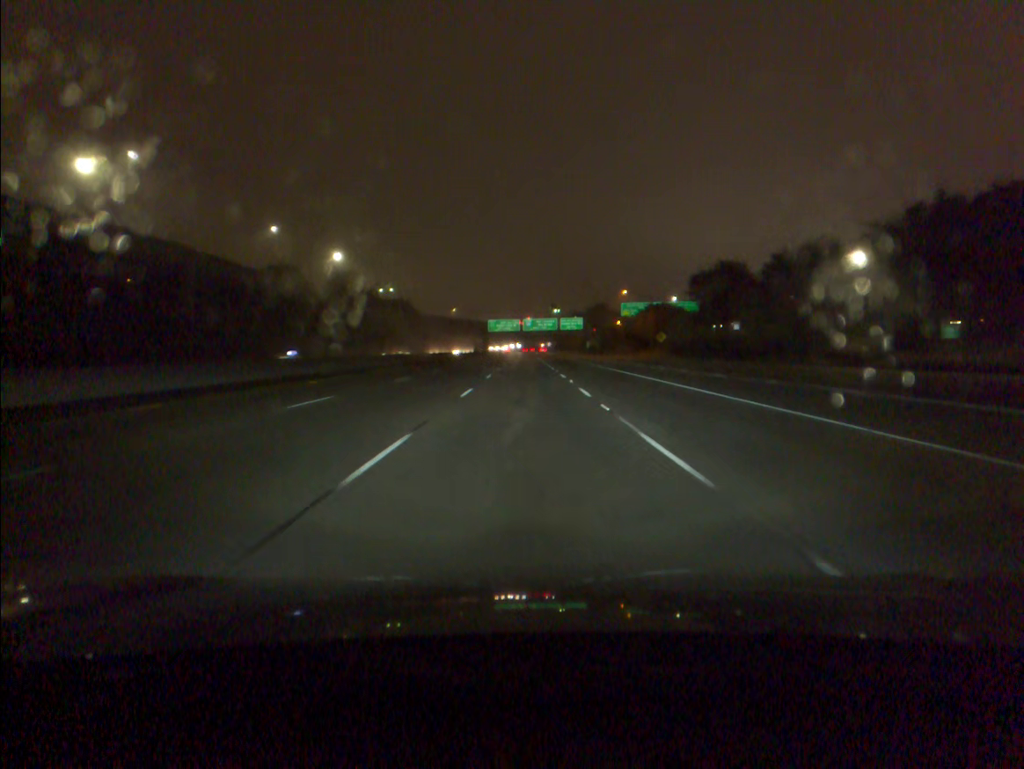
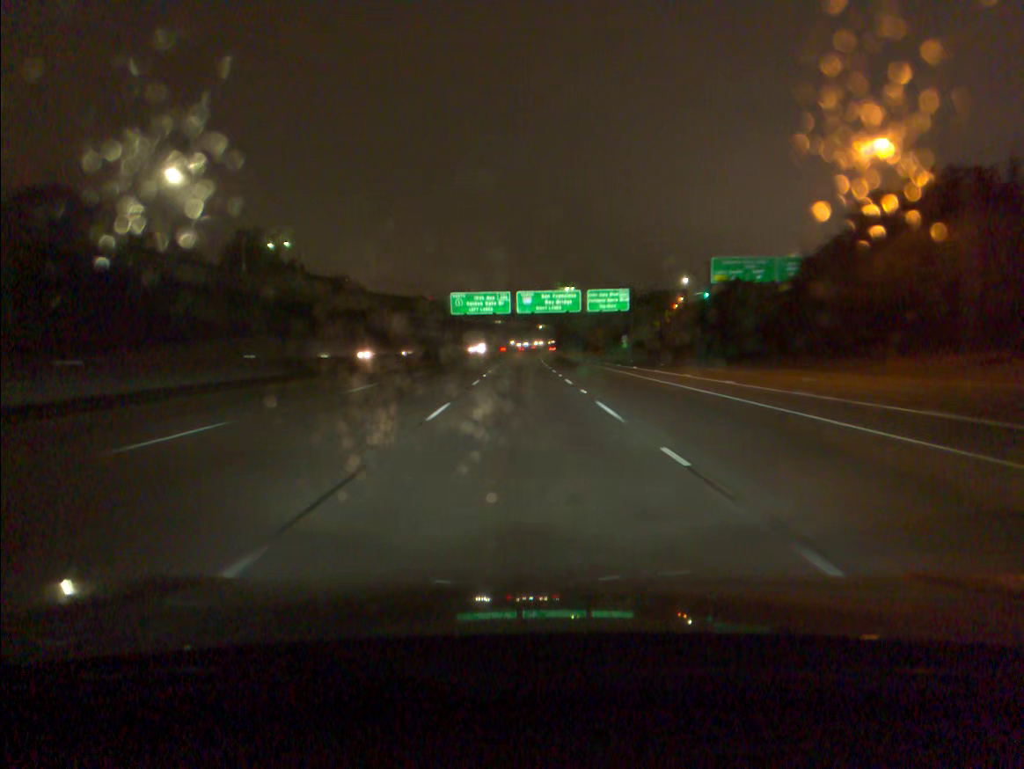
(+0.3, +92.6) m; 0°
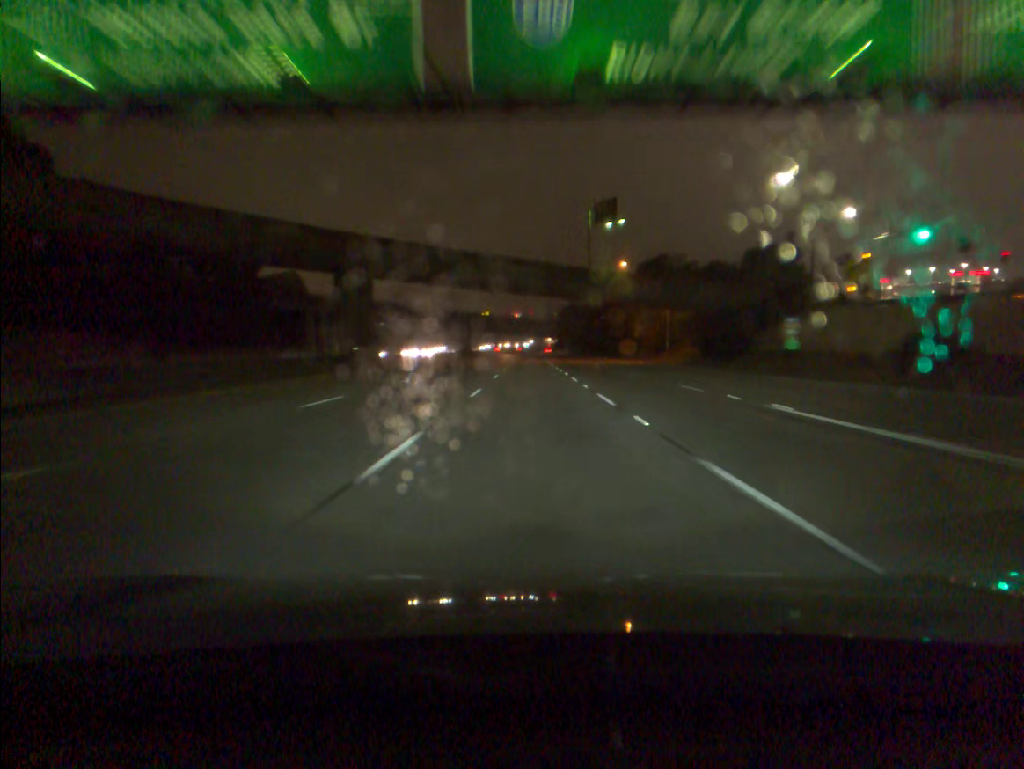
(+0.1, +92.0) m; +1°
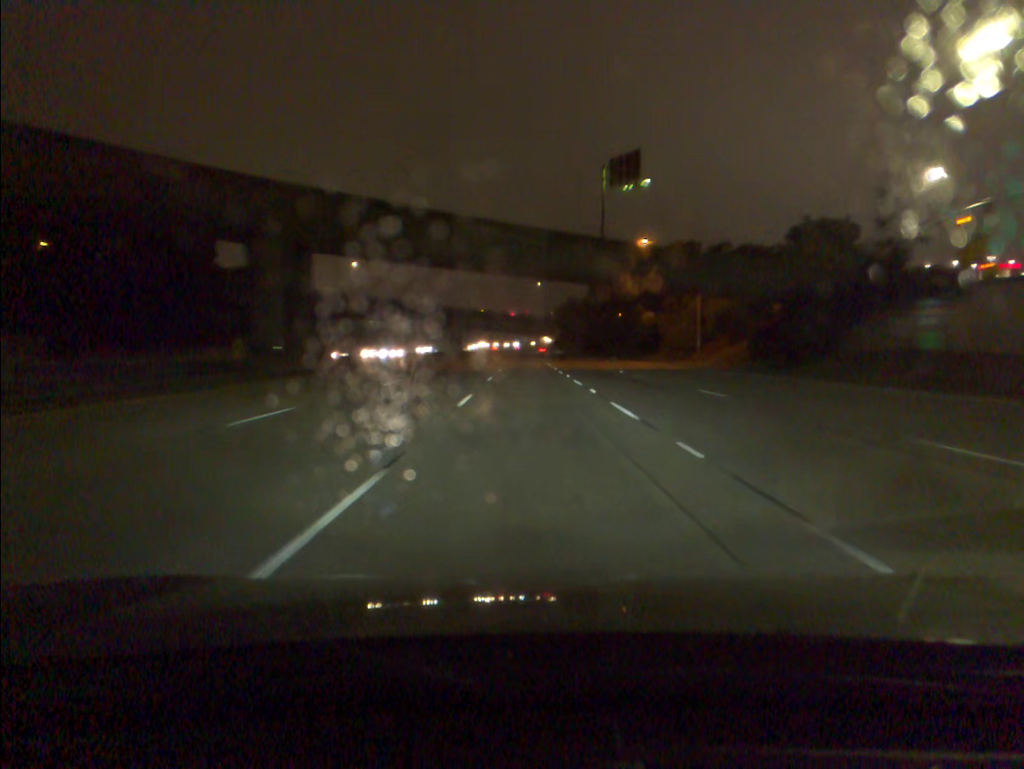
(+0.1, +18.5) m; 0°
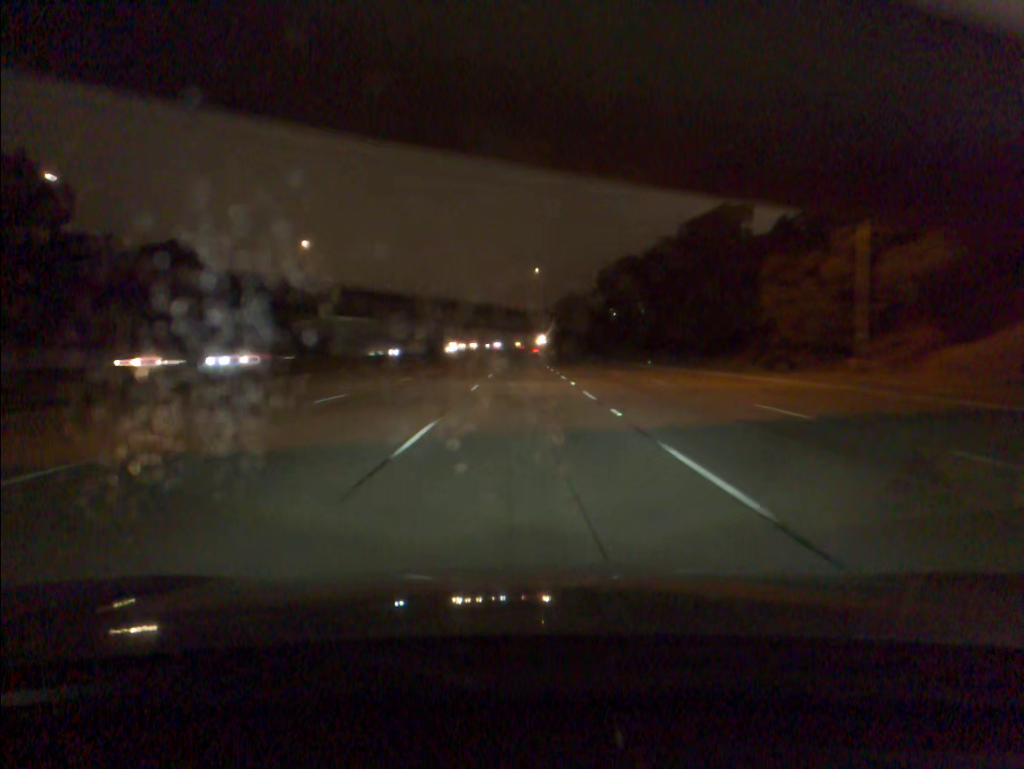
(+0.2, +37.0) m; 0°
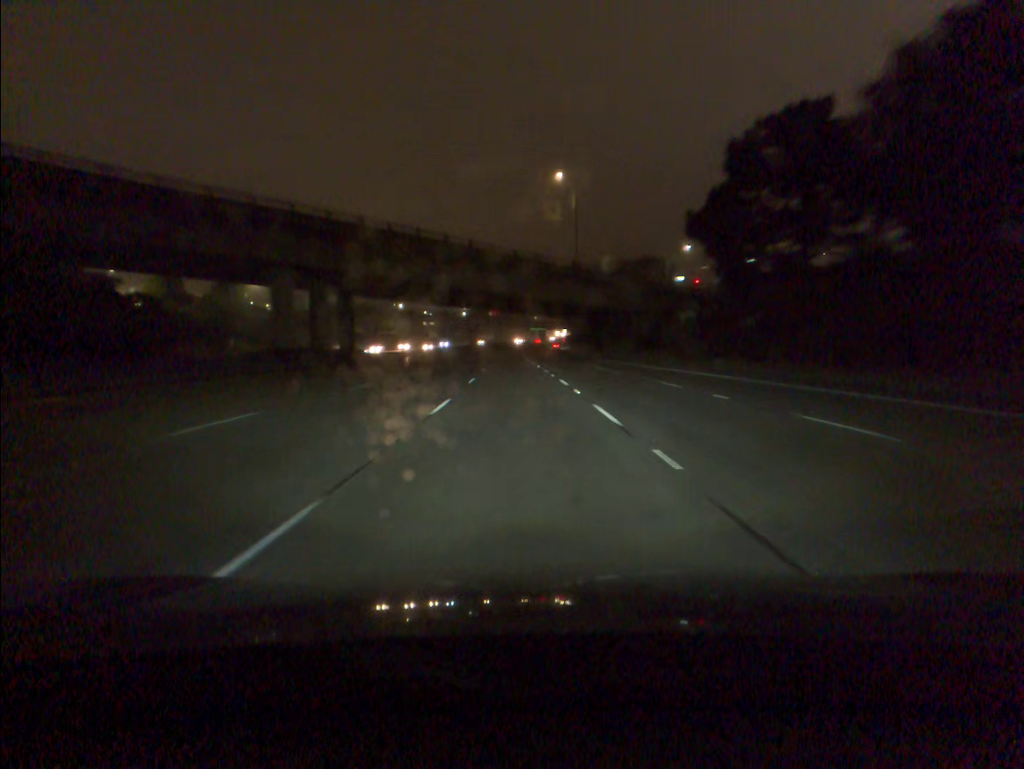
(-0.1, +93.1) m; 0°
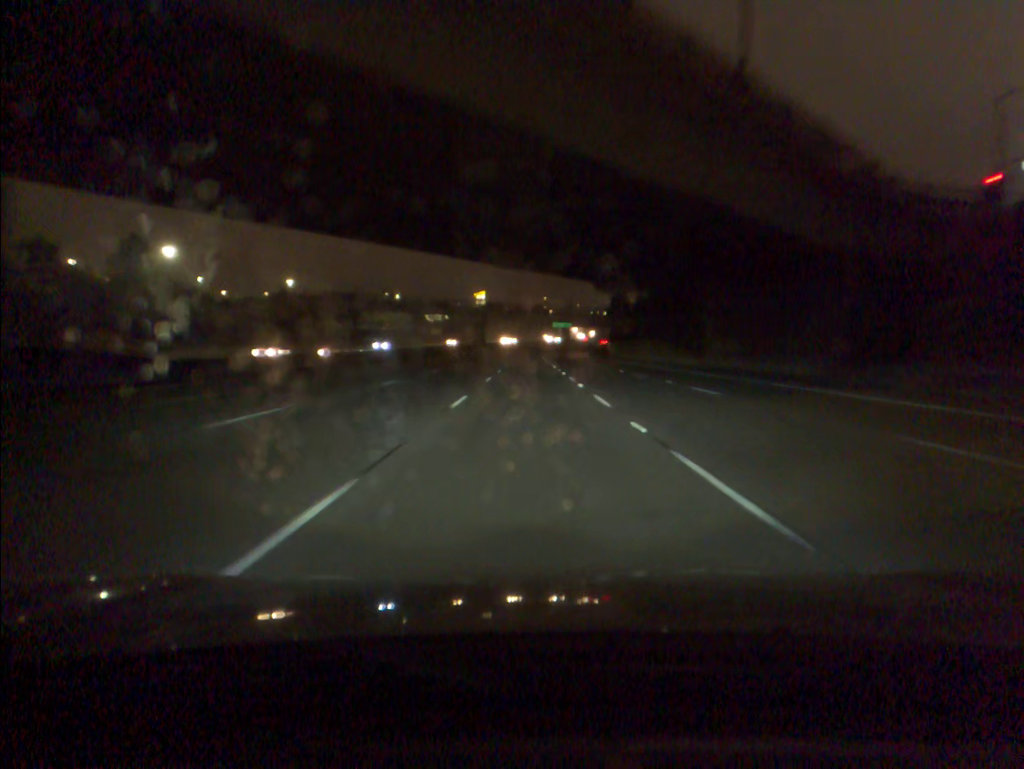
(-0.7, +55.5) m; -1°
